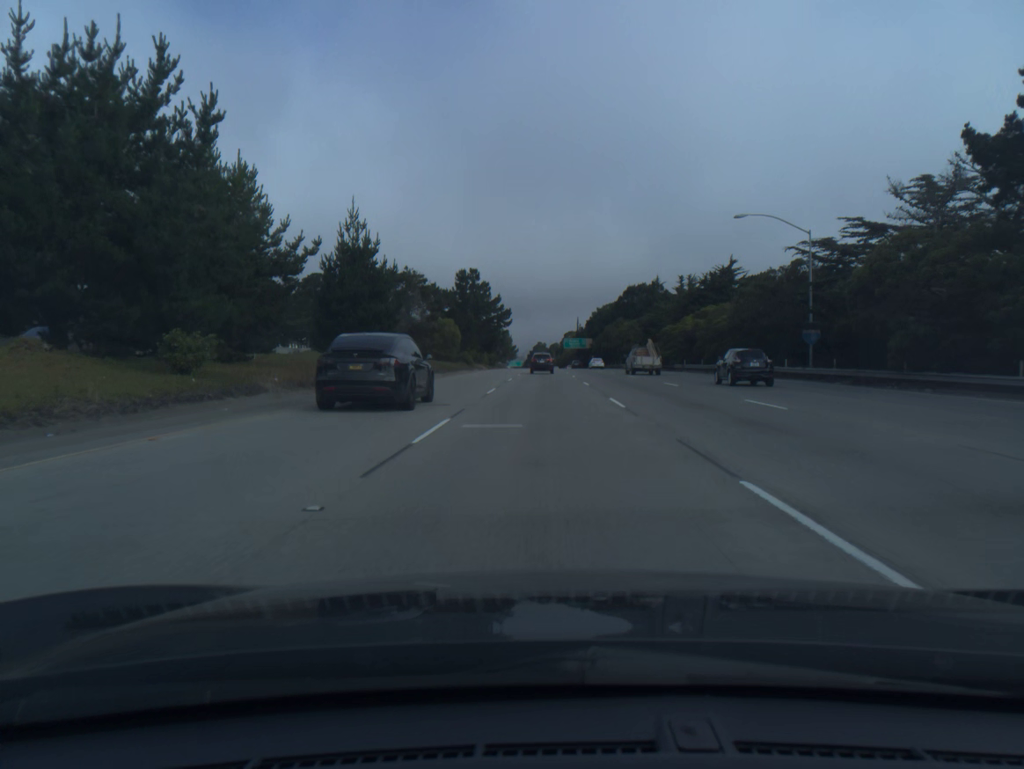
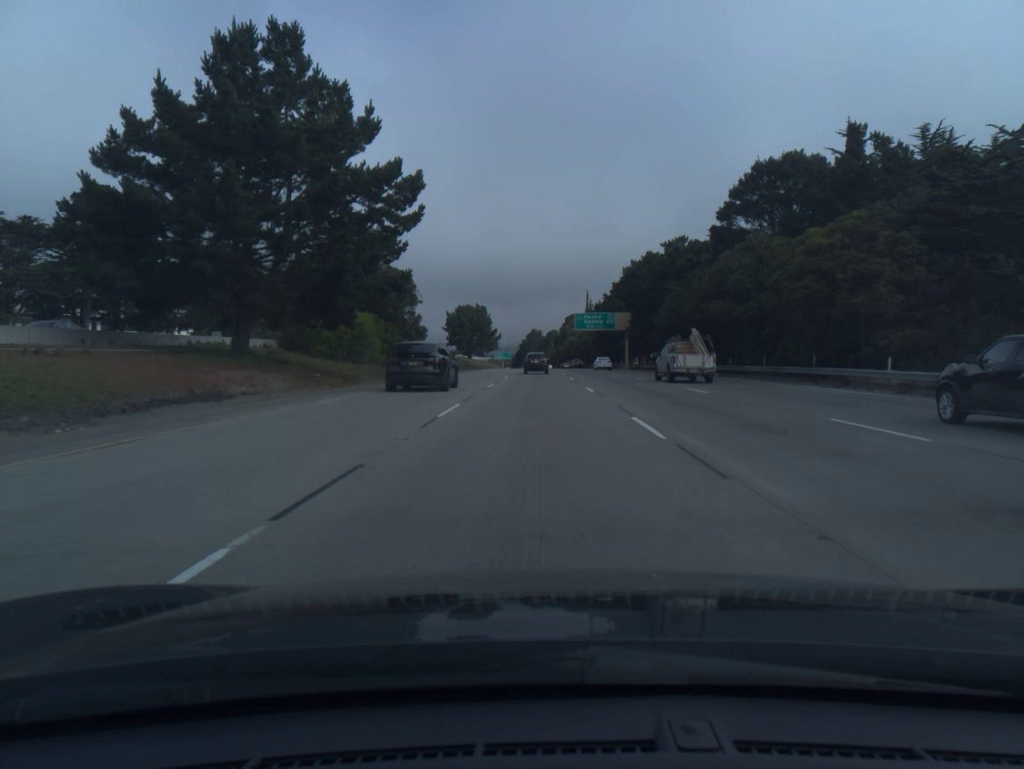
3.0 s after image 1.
(+0.4, +95.0) m; 0°
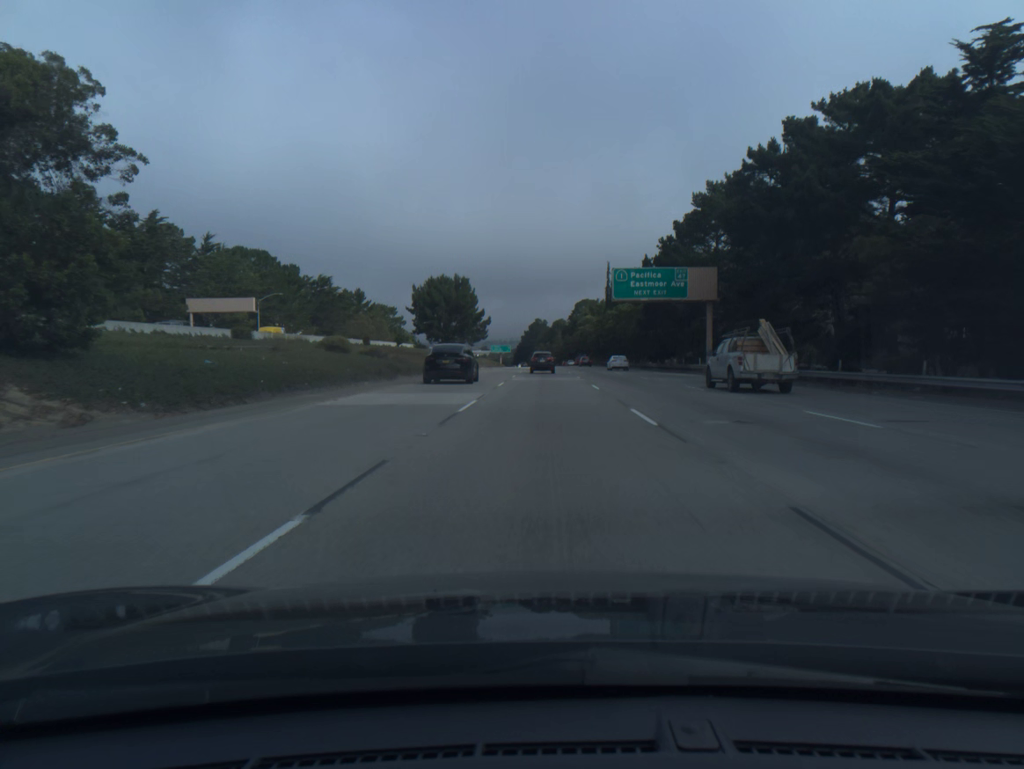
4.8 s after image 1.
(-0.3, +56.2) m; 0°
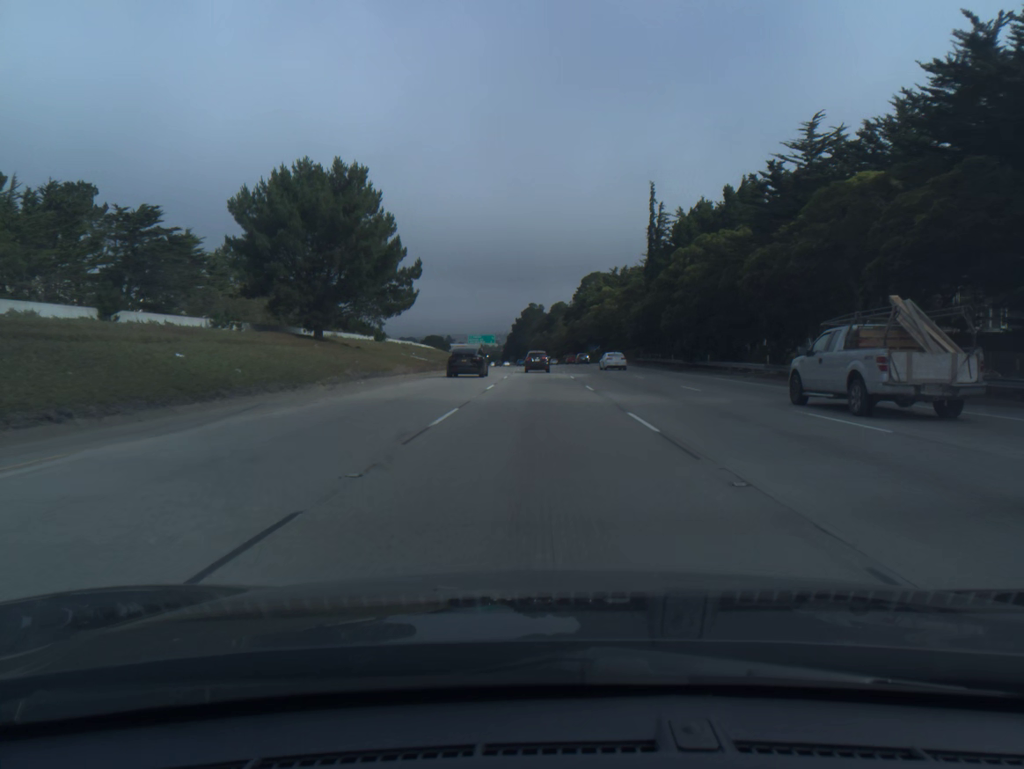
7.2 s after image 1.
(+0.3, +74.2) m; 0°
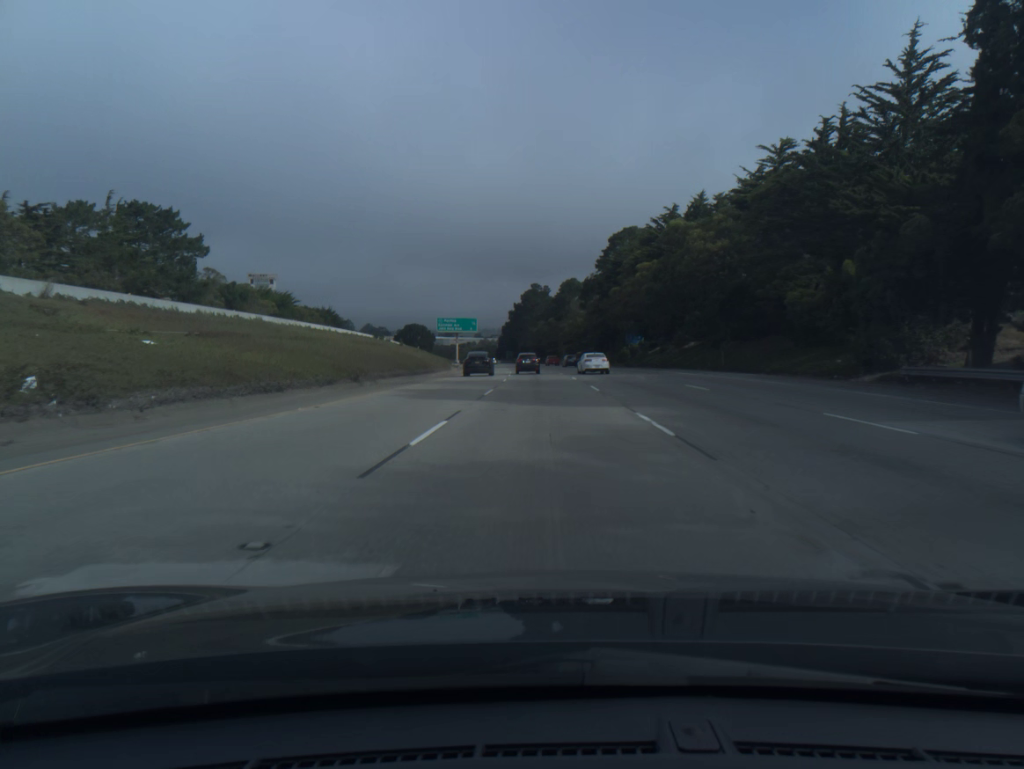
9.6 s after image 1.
(-0.3, +73.8) m; 0°
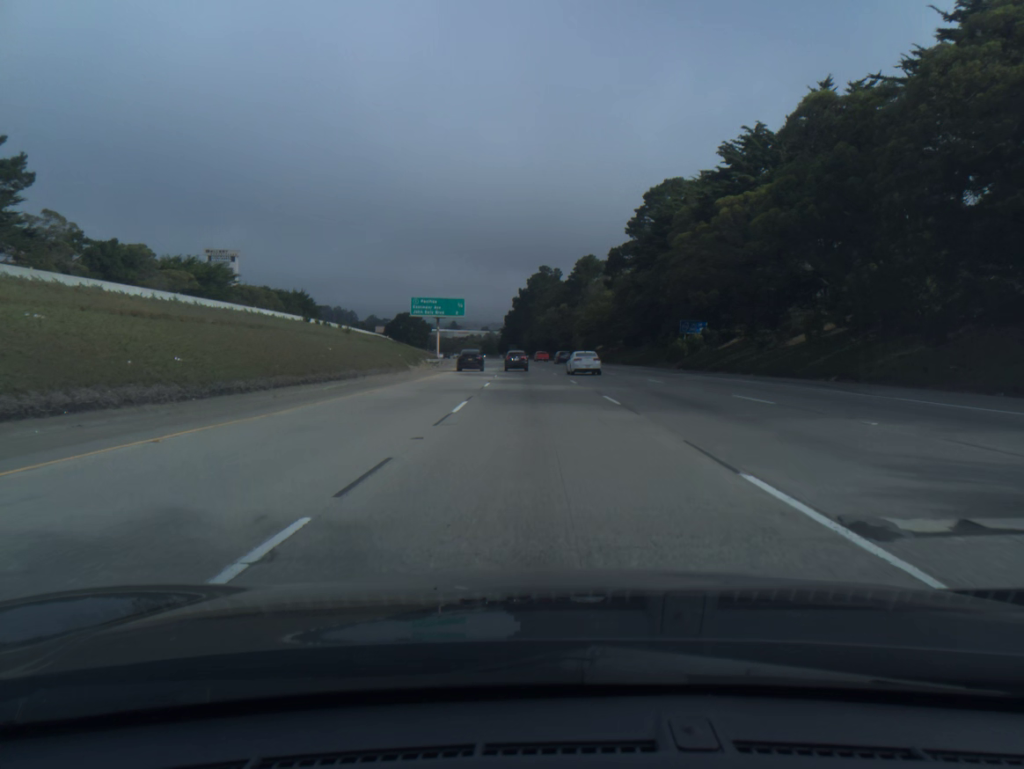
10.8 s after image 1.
(-0.1, +36.9) m; 0°
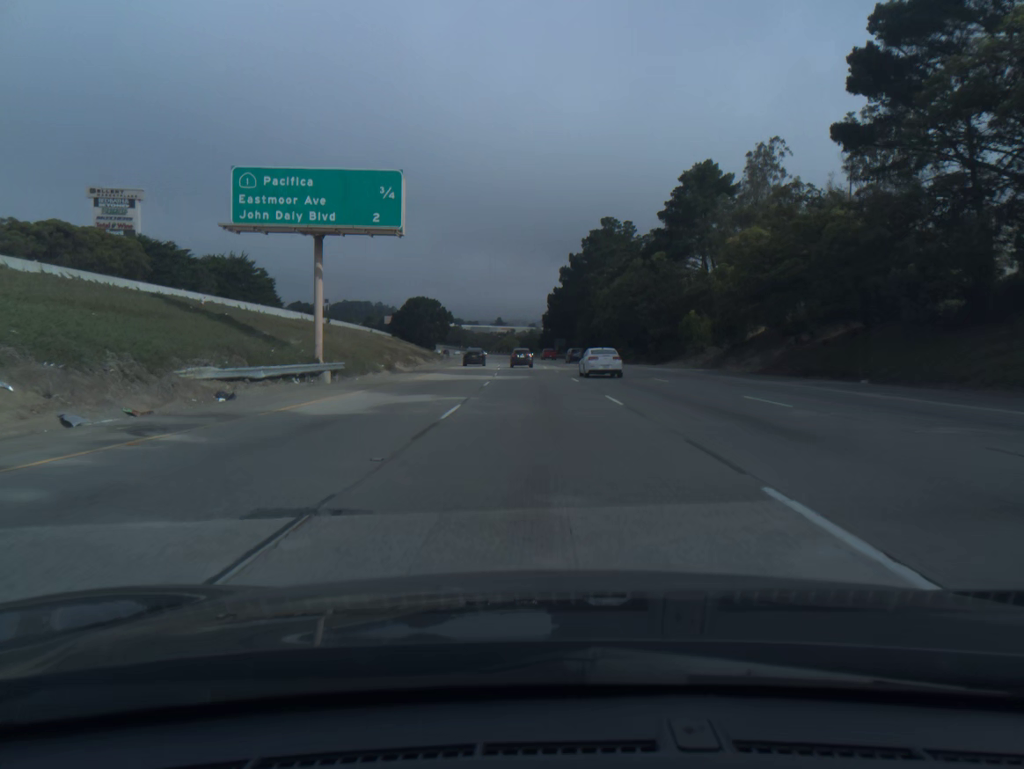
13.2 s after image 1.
(-2.2, +73.8) m; -4°
